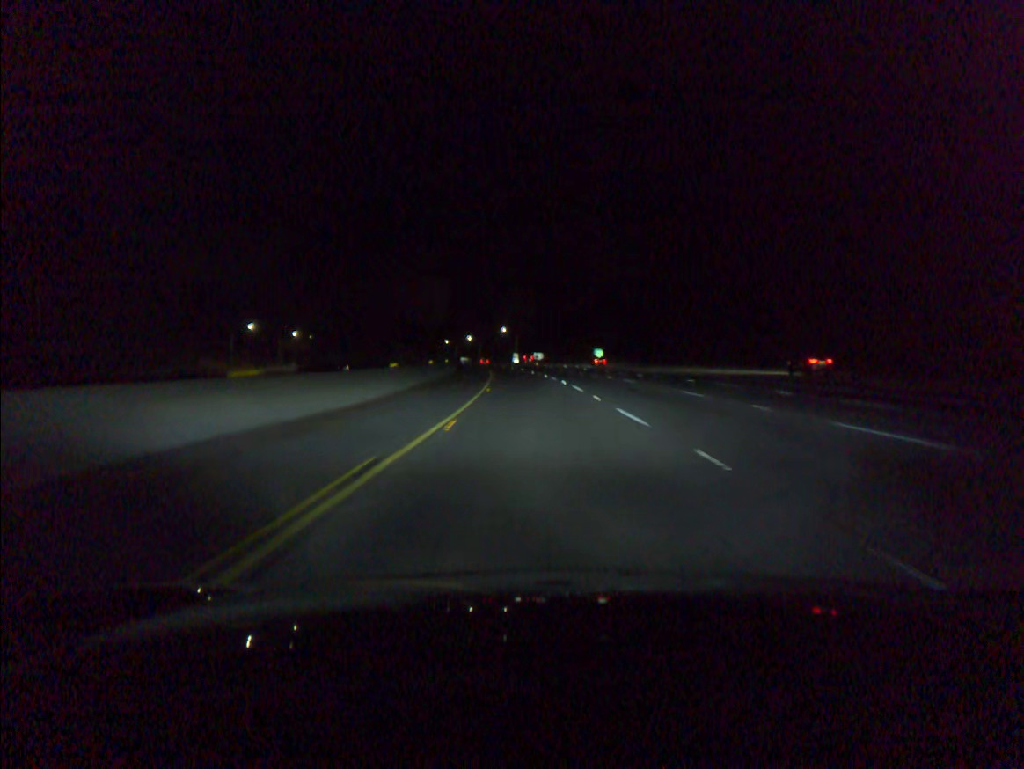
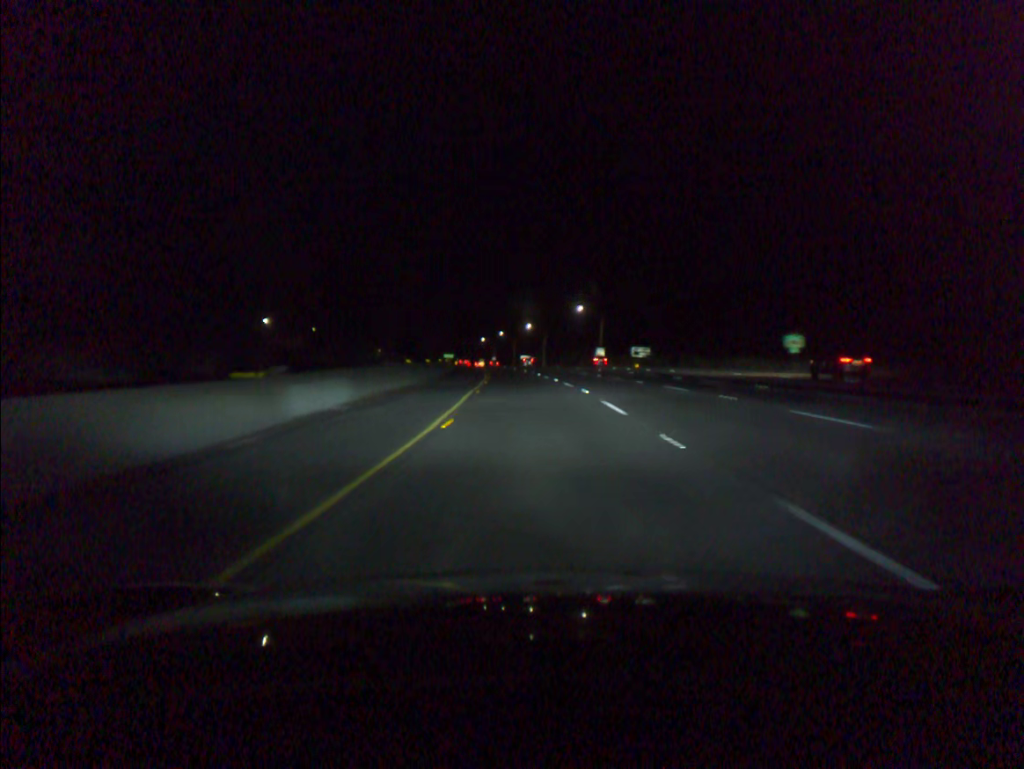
(-4.1, +84.9) m; -6°
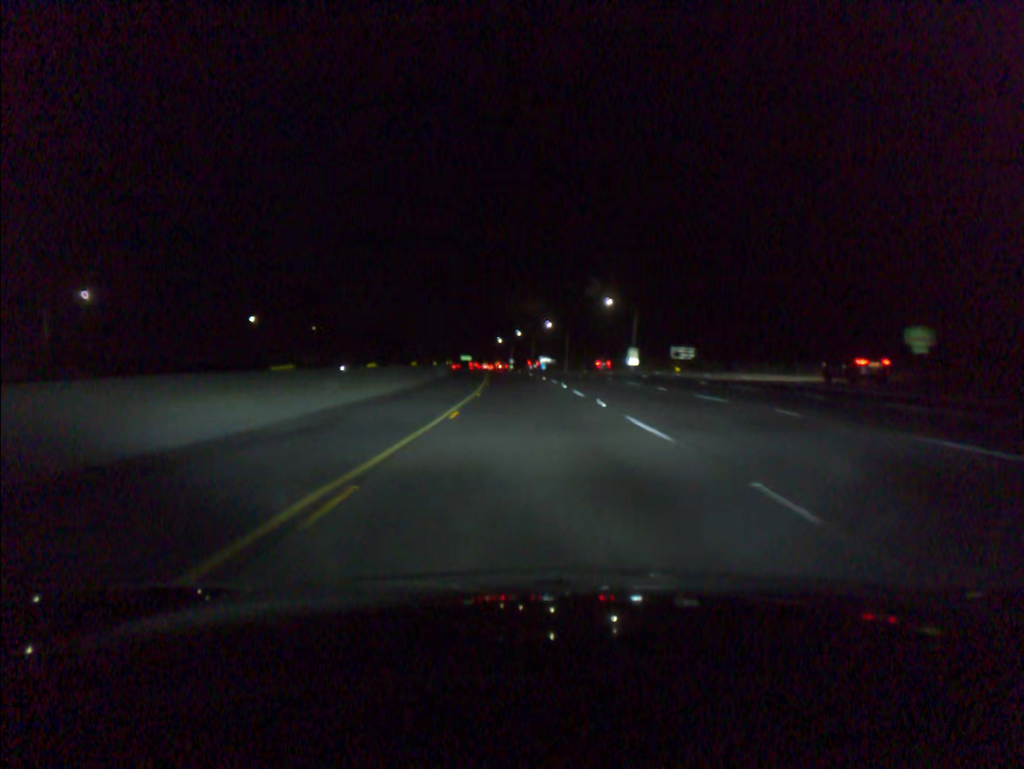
(-0.2, +19.7) m; -1°
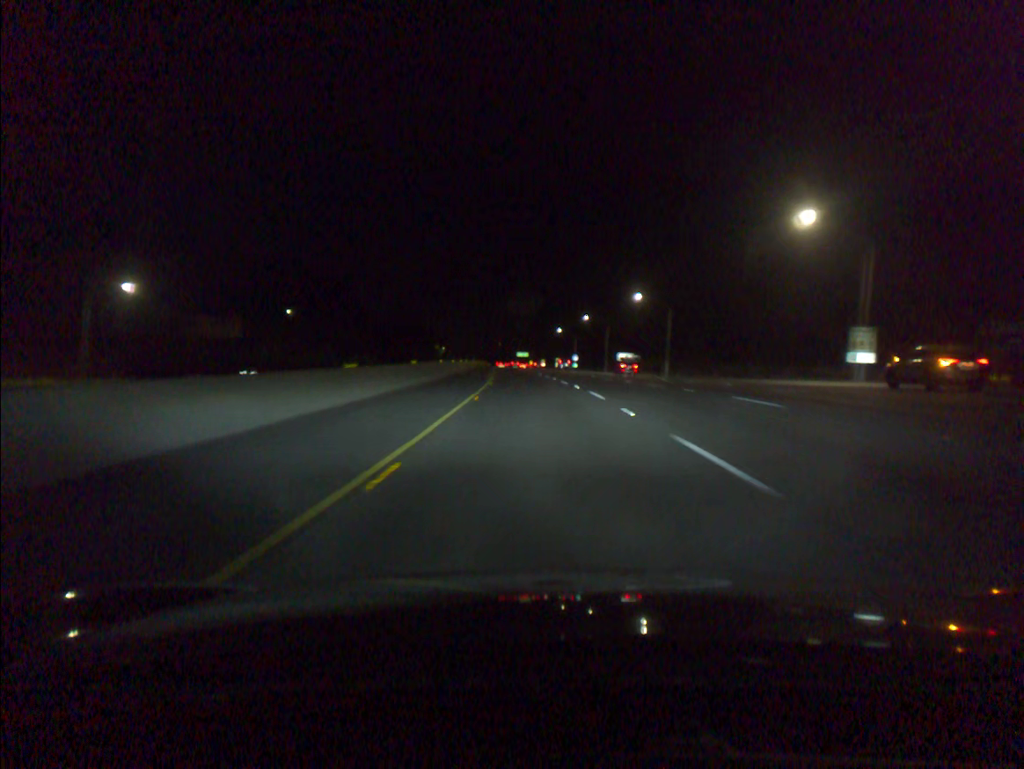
(-2.5, +62.2) m; -5°
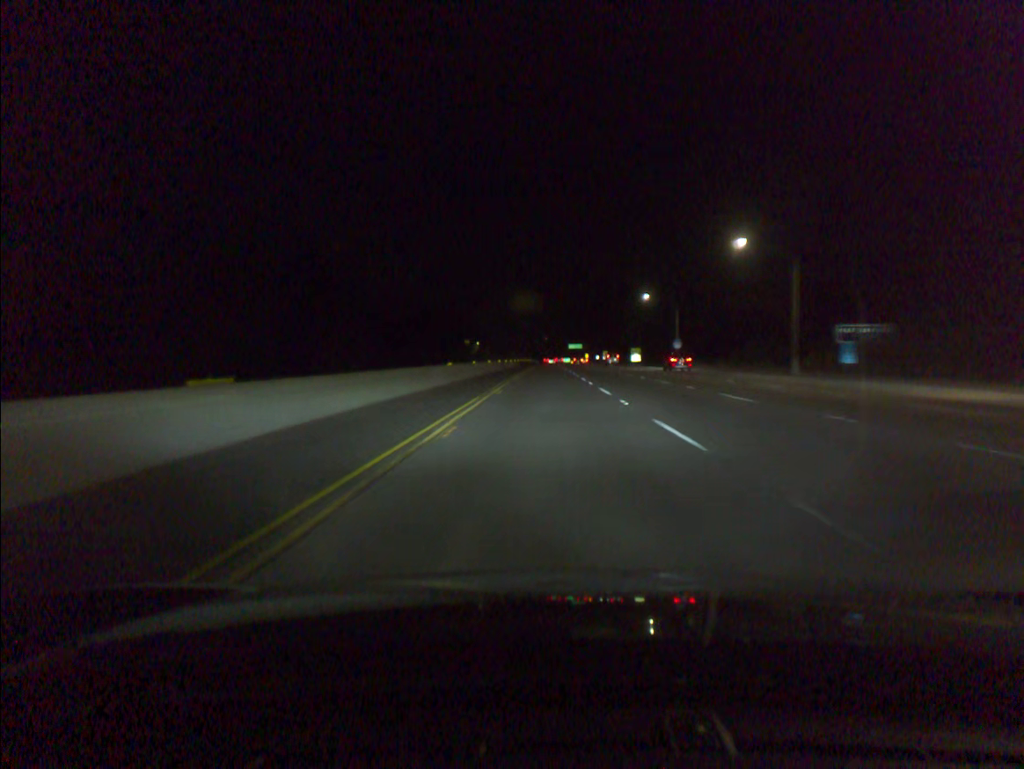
(-3.3, +83.7) m; -4°
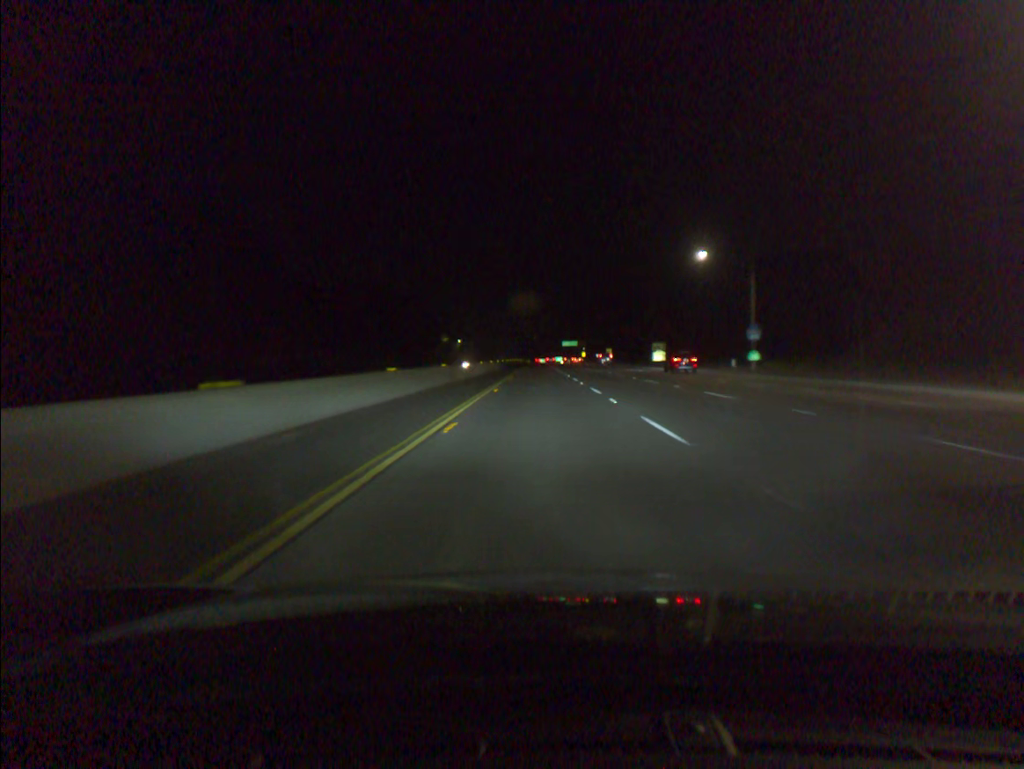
(+0.2, +42.7) m; +1°
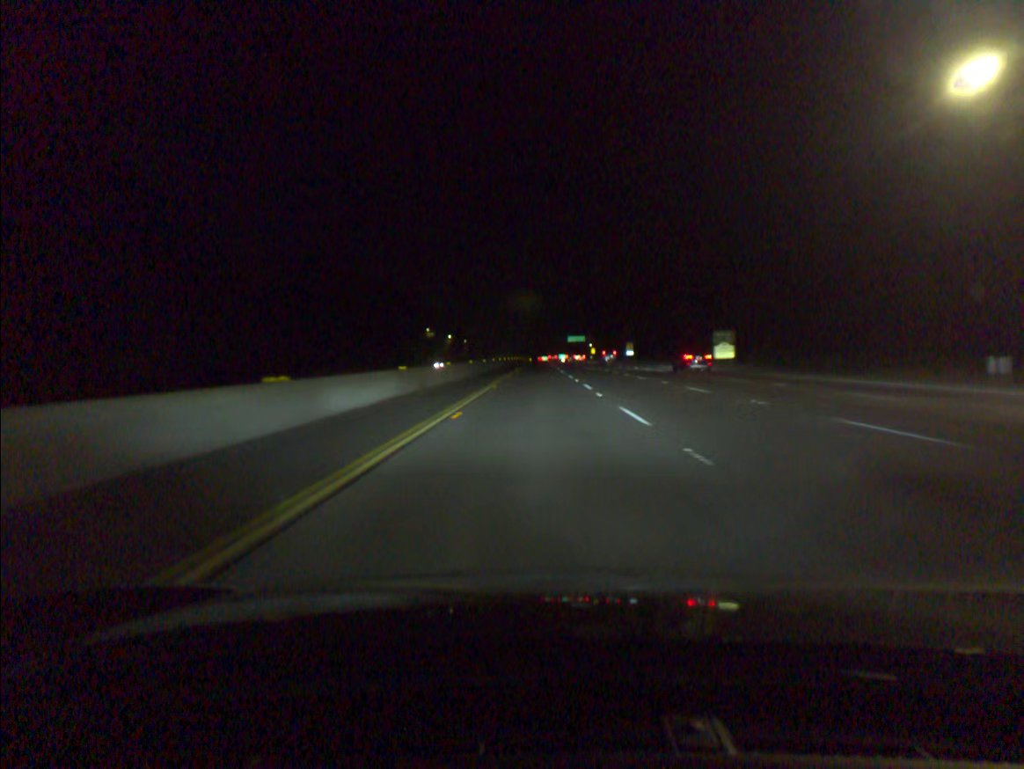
(0.0, +41.1) m; 0°
